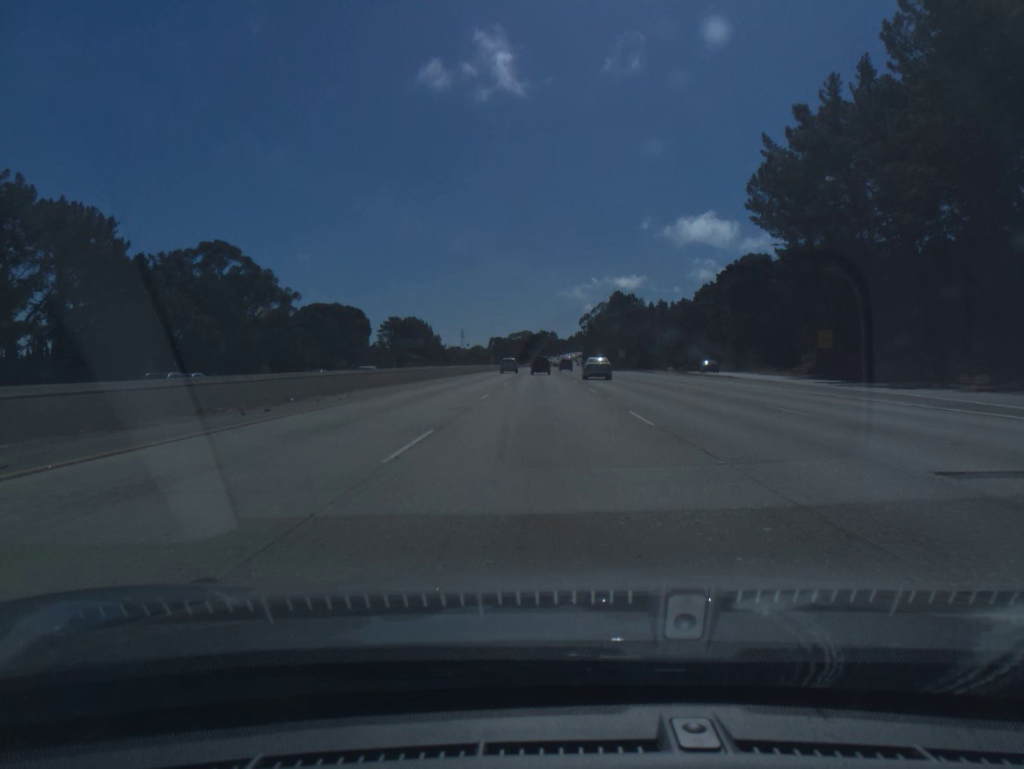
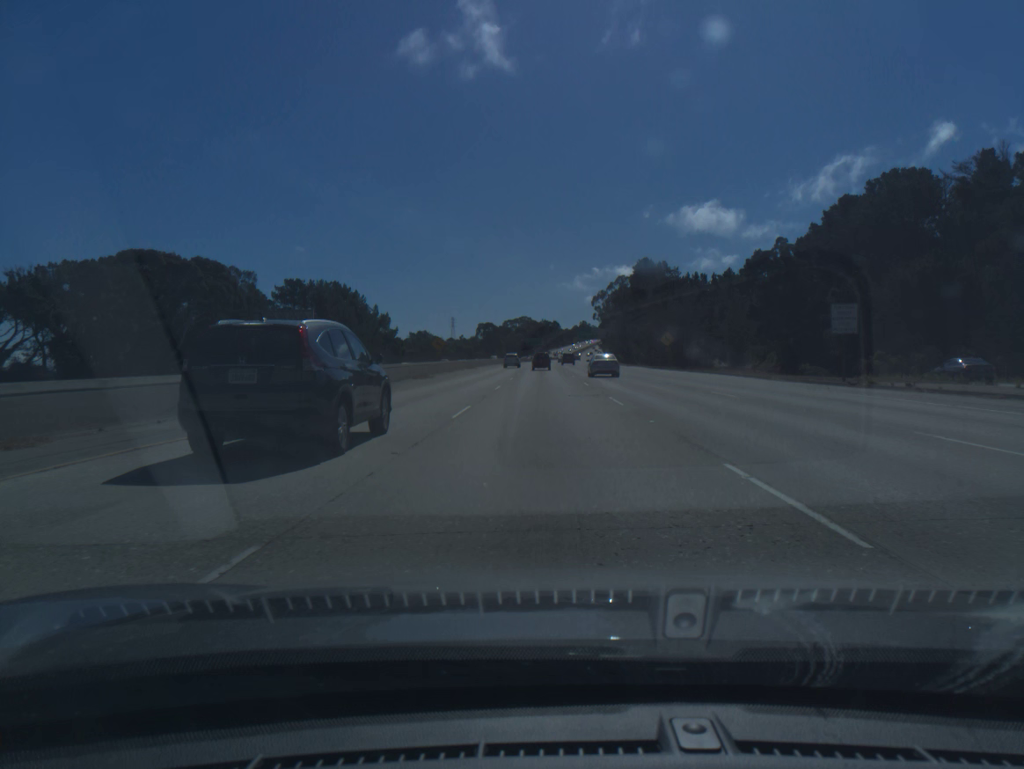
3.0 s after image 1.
(-0.3, +96.6) m; 0°
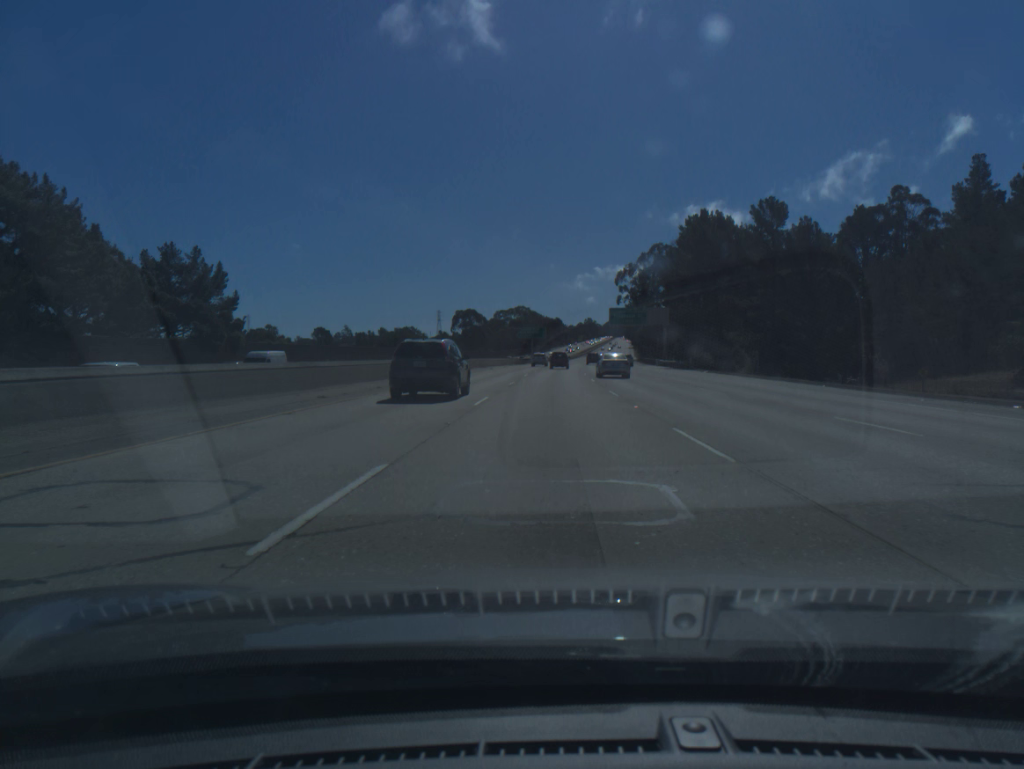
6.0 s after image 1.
(-0.3, +97.9) m; 0°
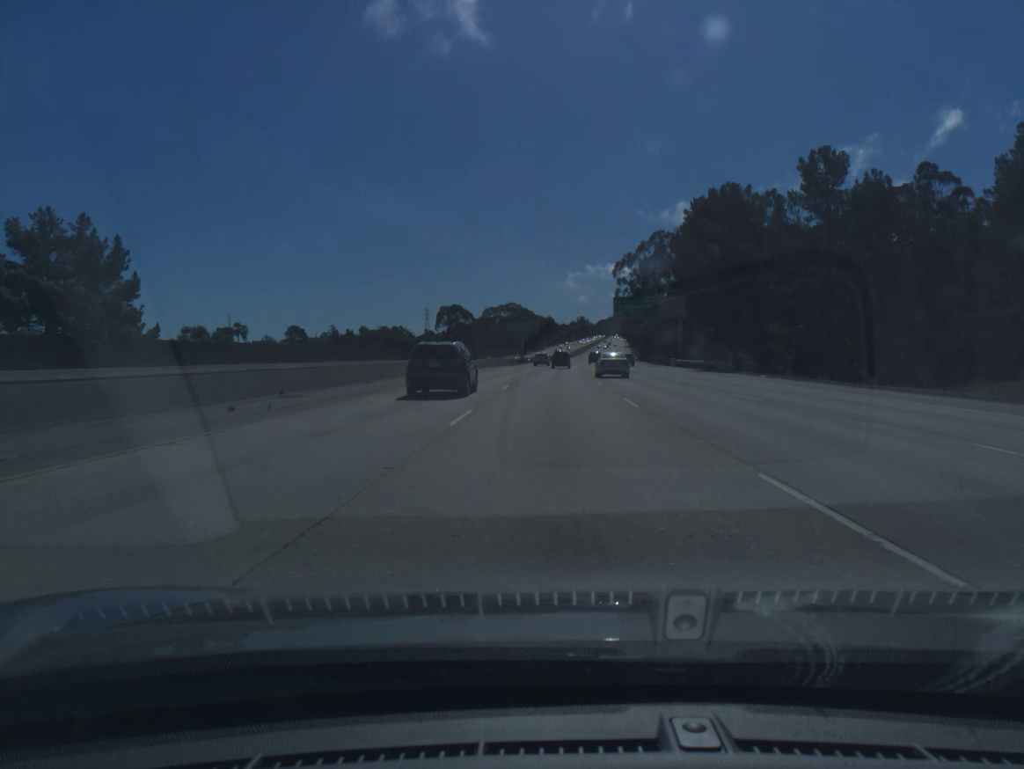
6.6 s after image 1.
(+0.1, +19.7) m; +1°
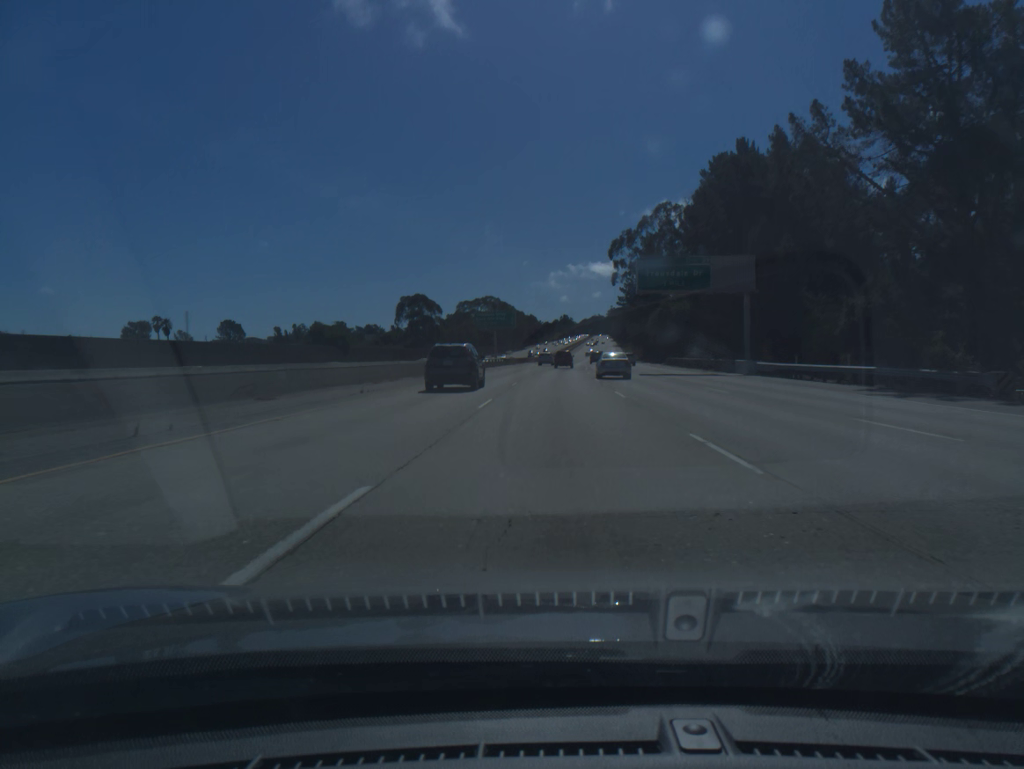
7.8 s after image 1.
(+0.5, +39.5) m; +1°
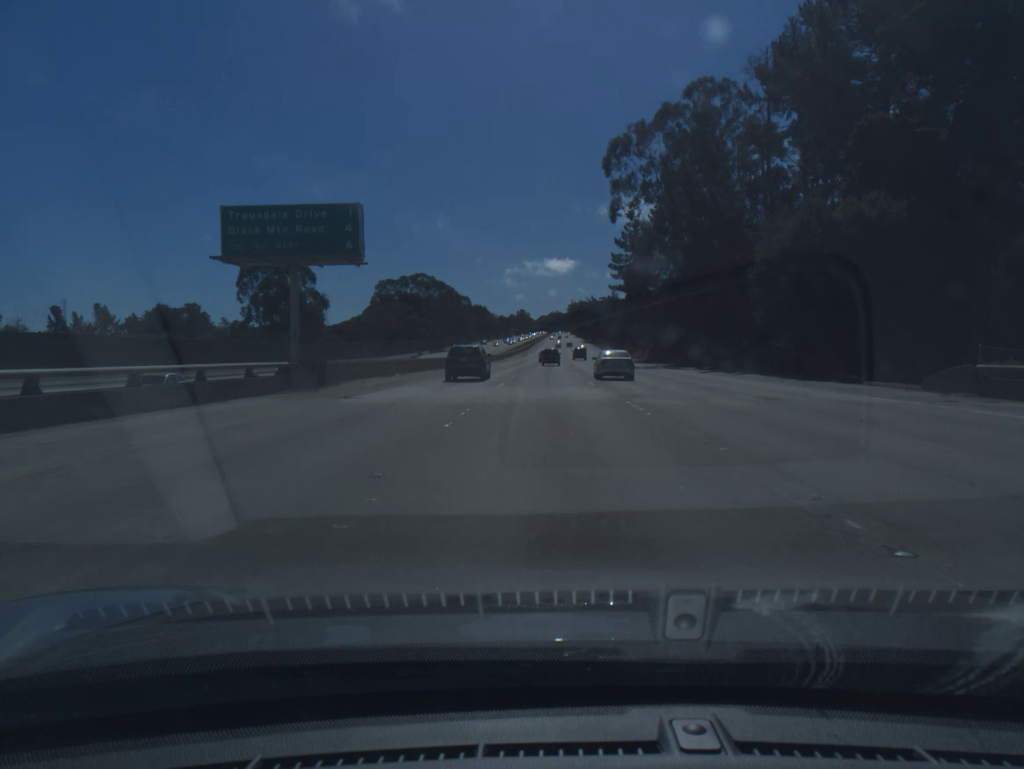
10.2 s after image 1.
(+2.2, +79.0) m; +3°
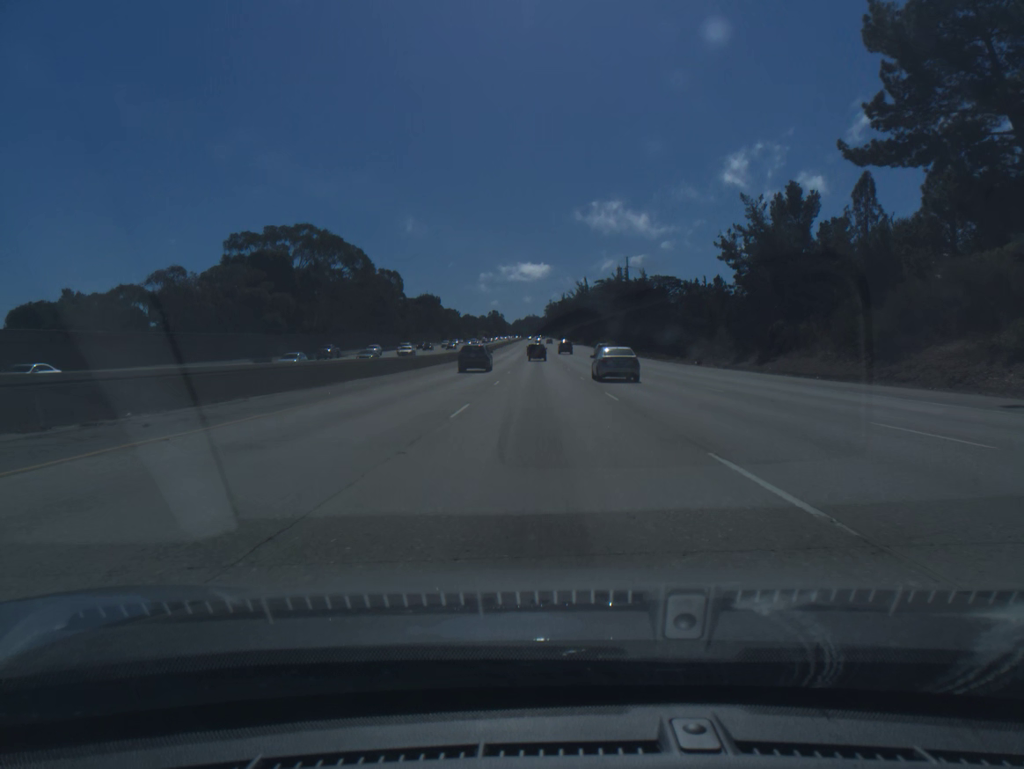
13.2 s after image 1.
(+1.3, +98.6) m; +2°
